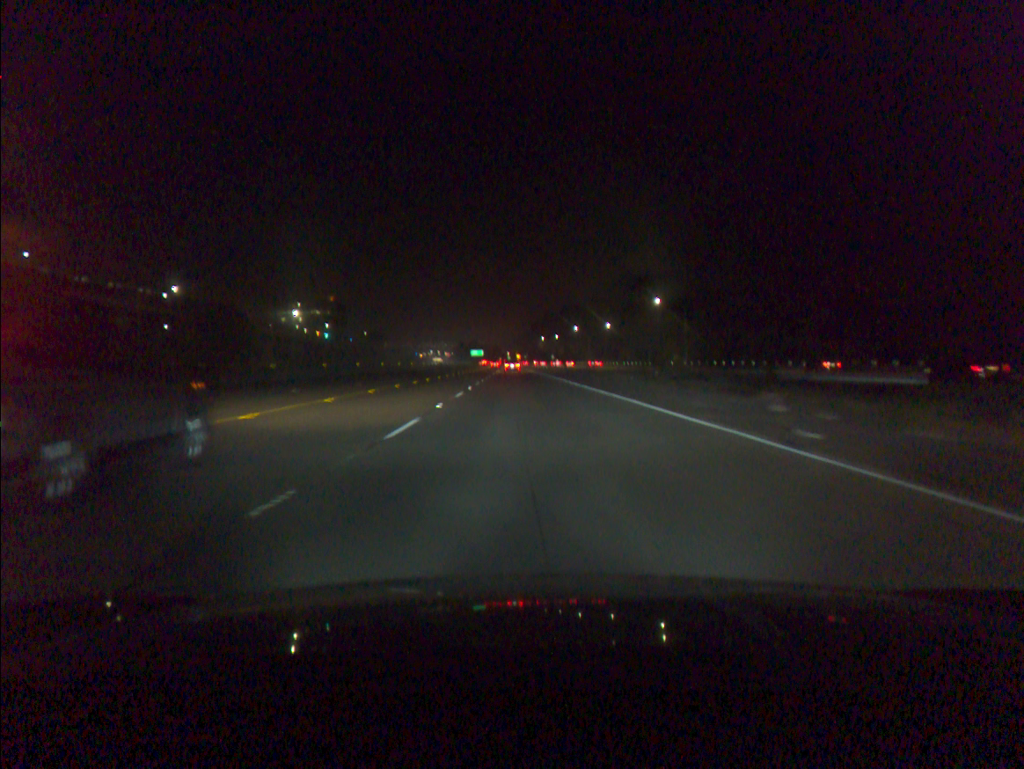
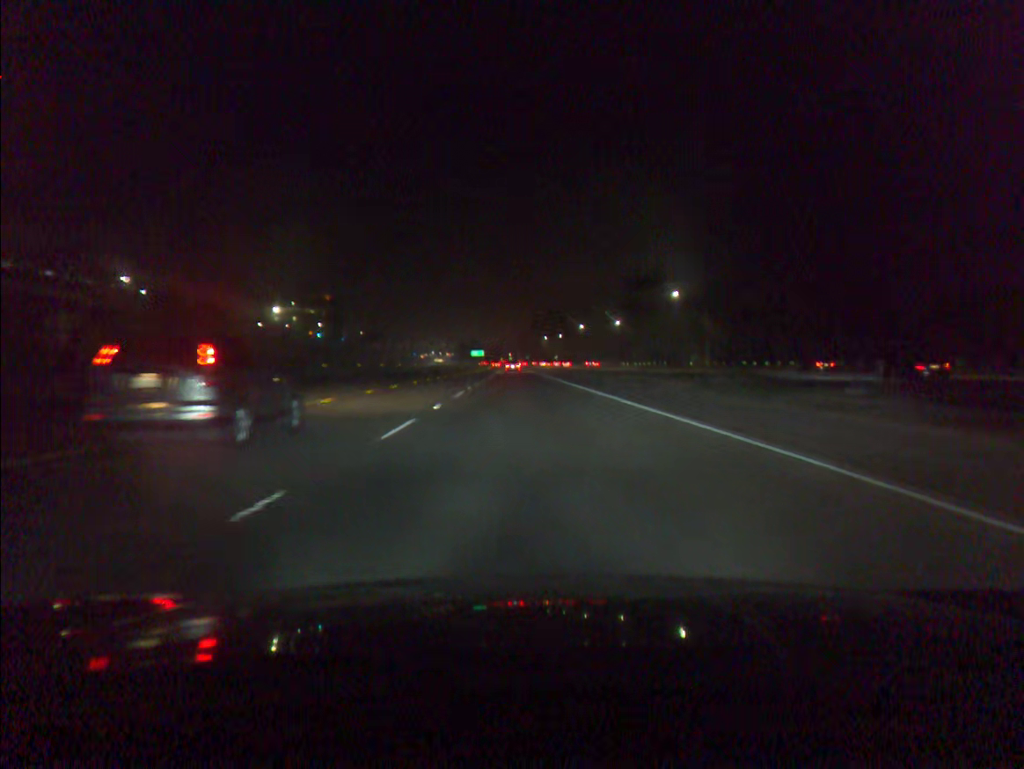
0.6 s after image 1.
(0.0, +14.8) m; 0°
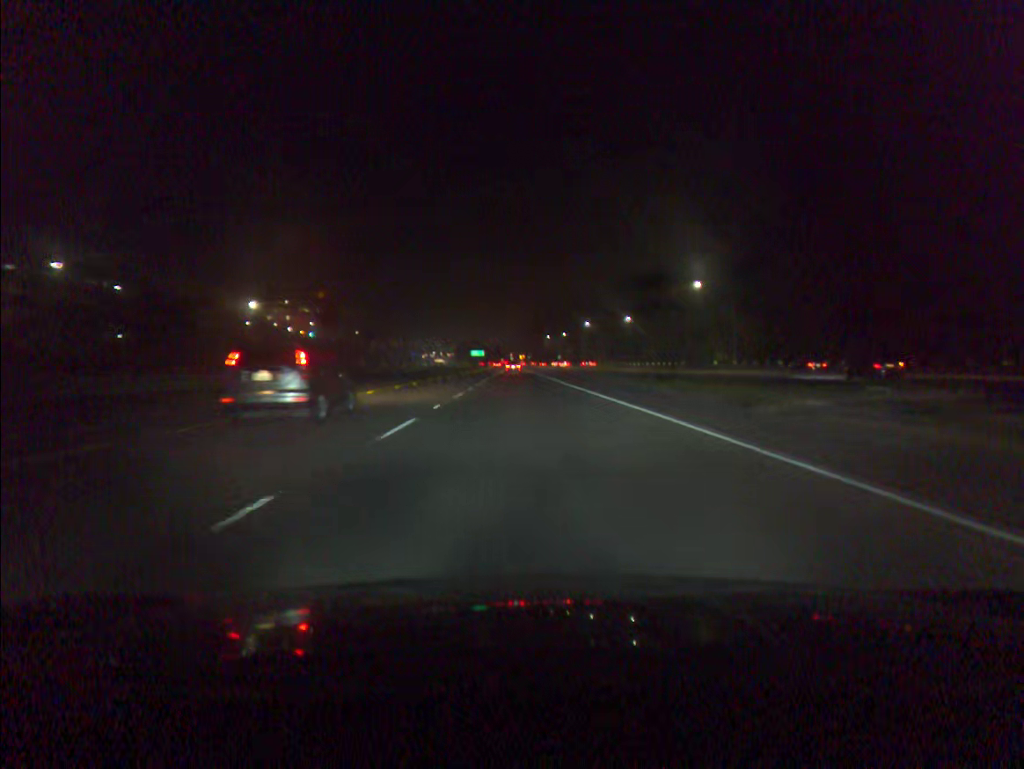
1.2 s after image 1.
(0.0, +14.8) m; 0°
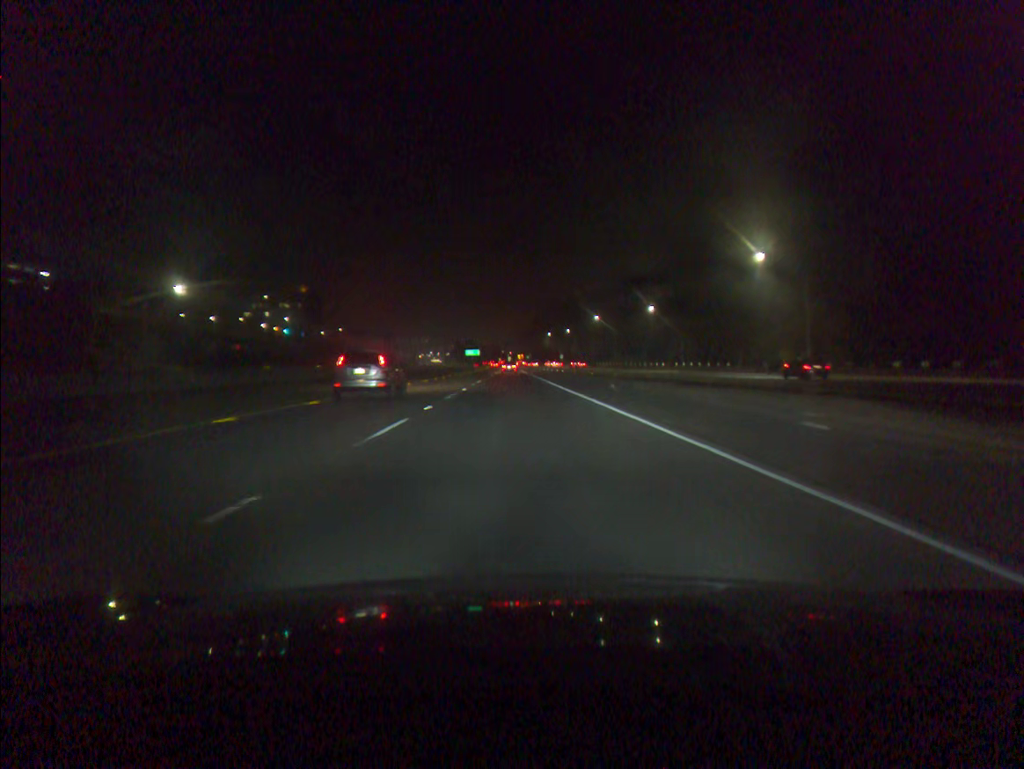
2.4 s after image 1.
(0.0, +29.6) m; 0°
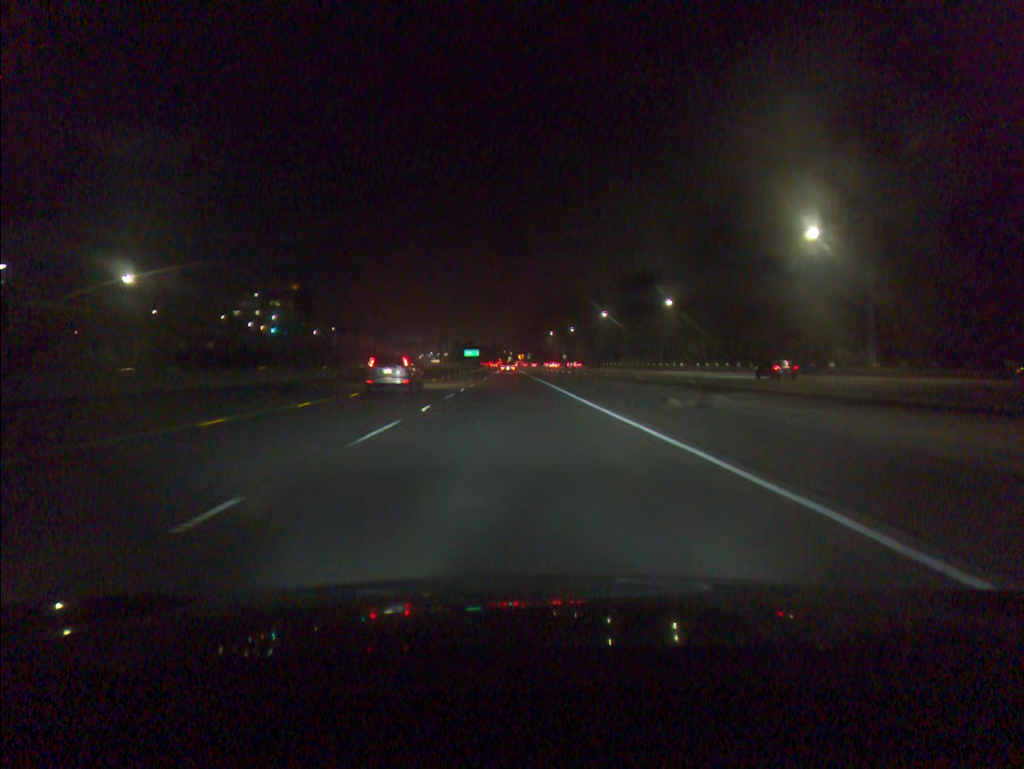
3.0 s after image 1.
(0.0, +14.8) m; 0°
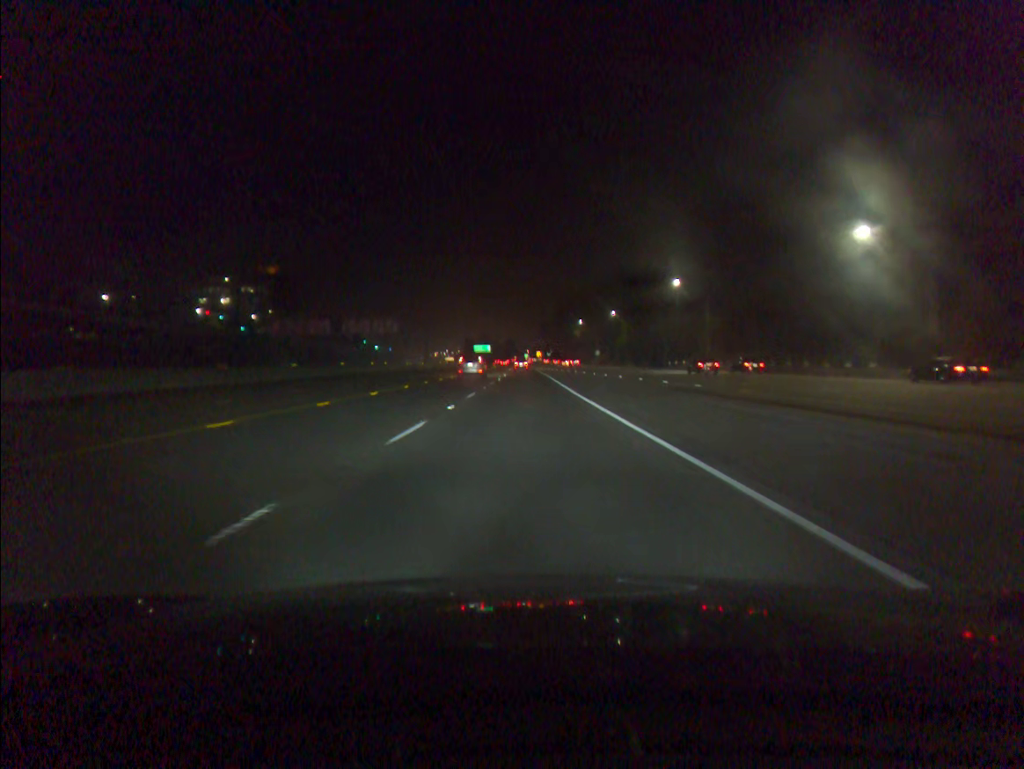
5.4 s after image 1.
(-0.7, +59.2) m; -1°
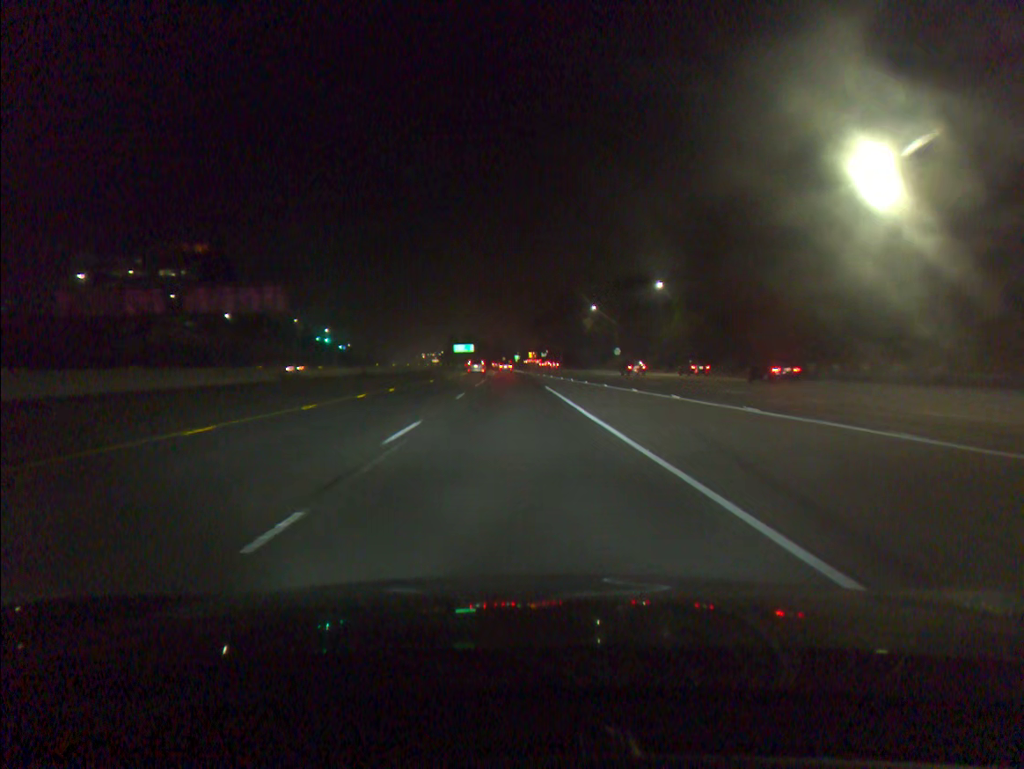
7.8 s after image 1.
(+0.4, +59.3) m; +1°
